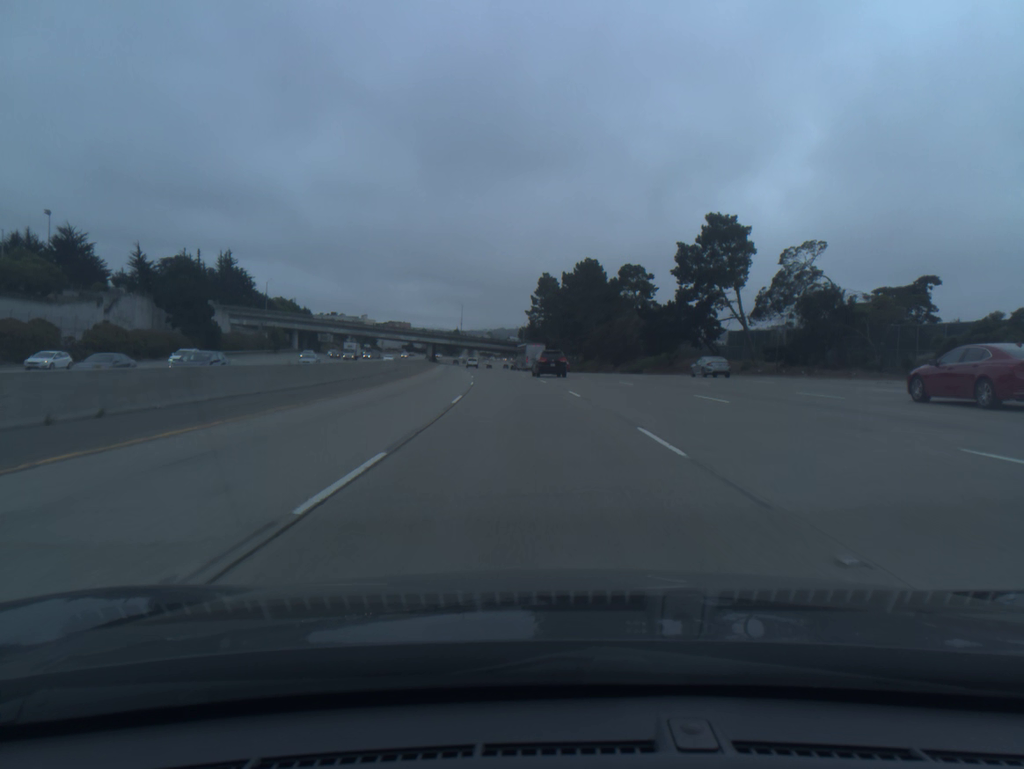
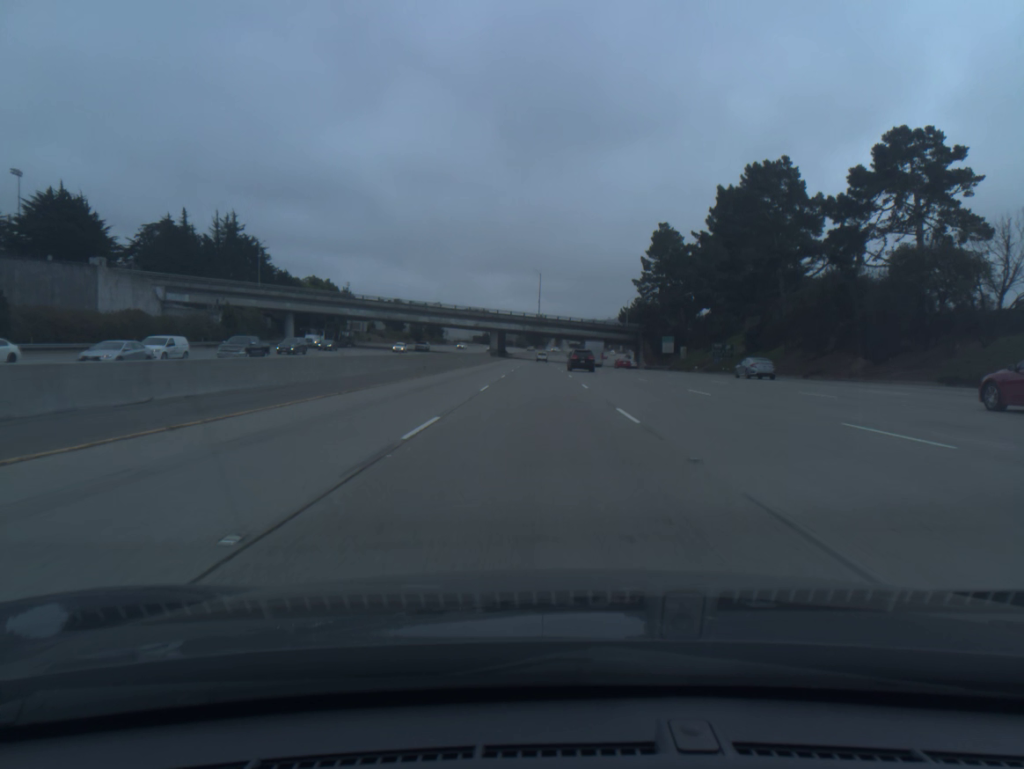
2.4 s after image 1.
(-4.2, +68.2) m; -7°
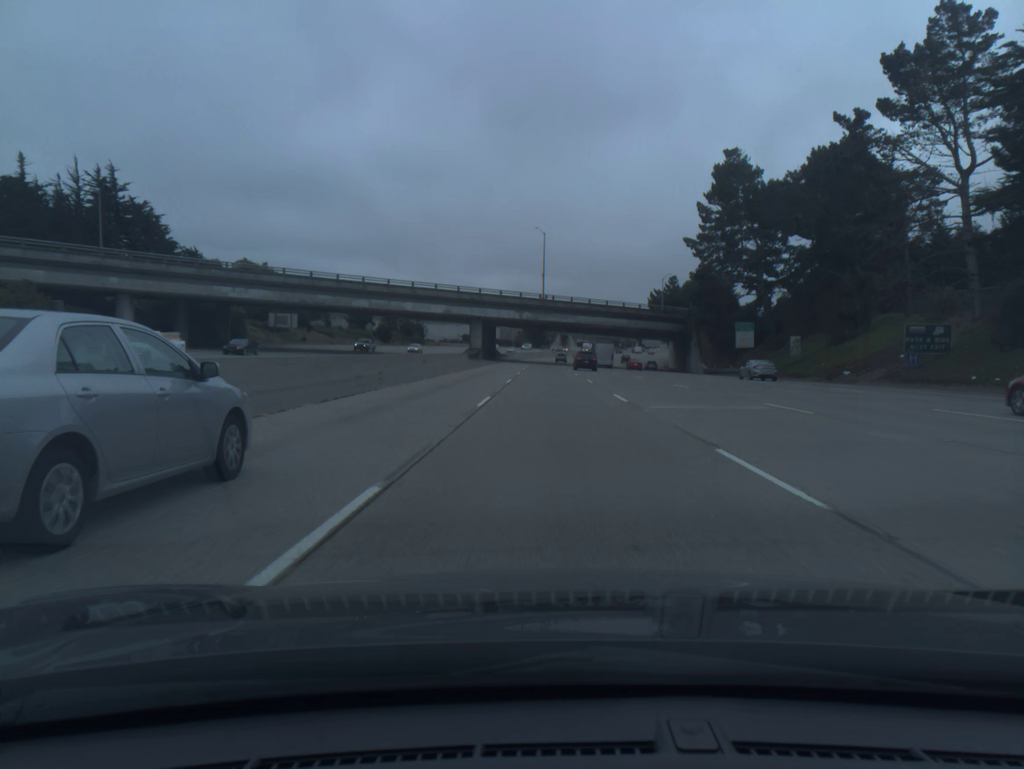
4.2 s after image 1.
(-0.5, +51.4) m; 0°
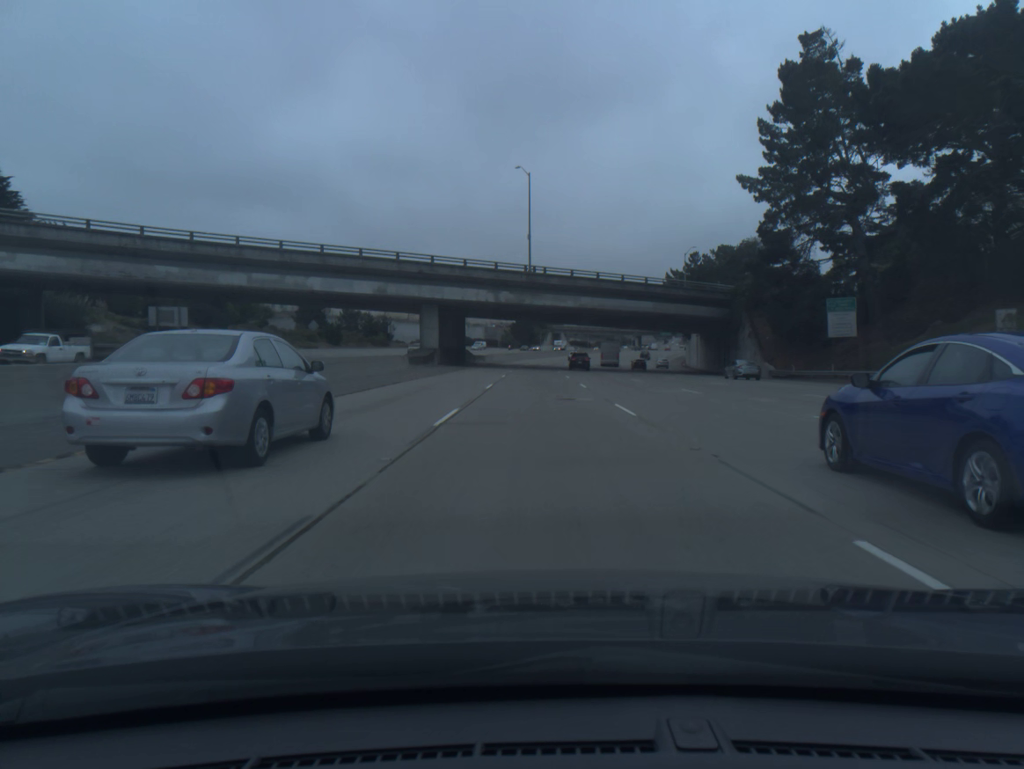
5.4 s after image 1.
(+0.3, +34.2) m; +1°
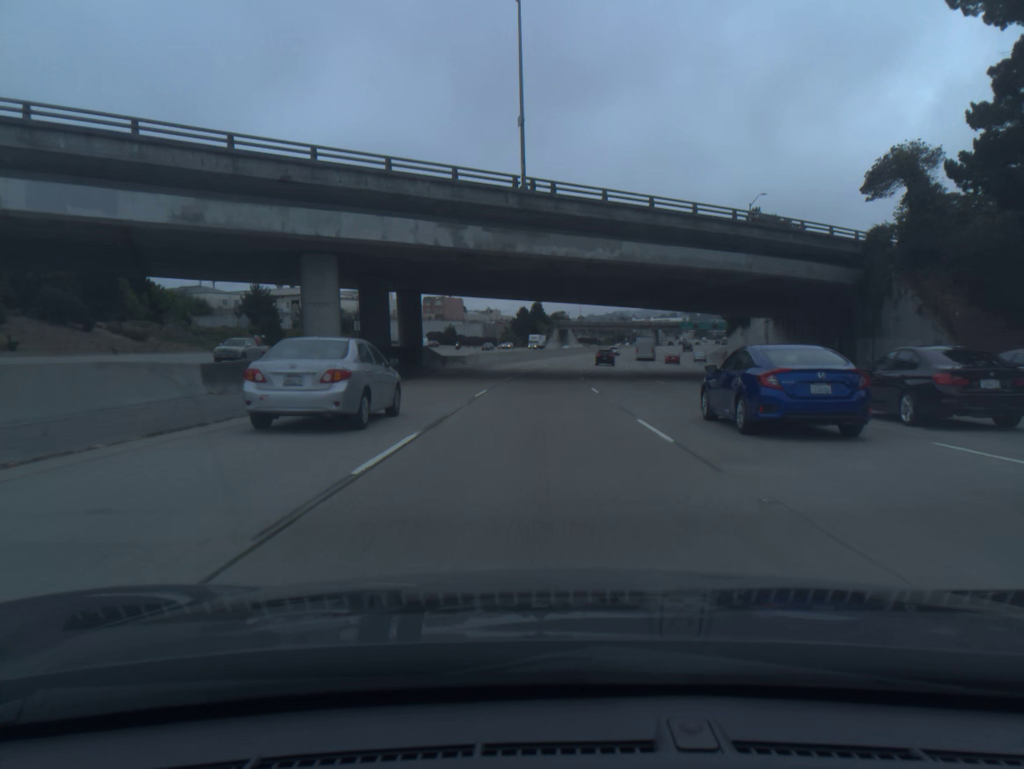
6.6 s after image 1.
(-0.1, +34.1) m; 0°
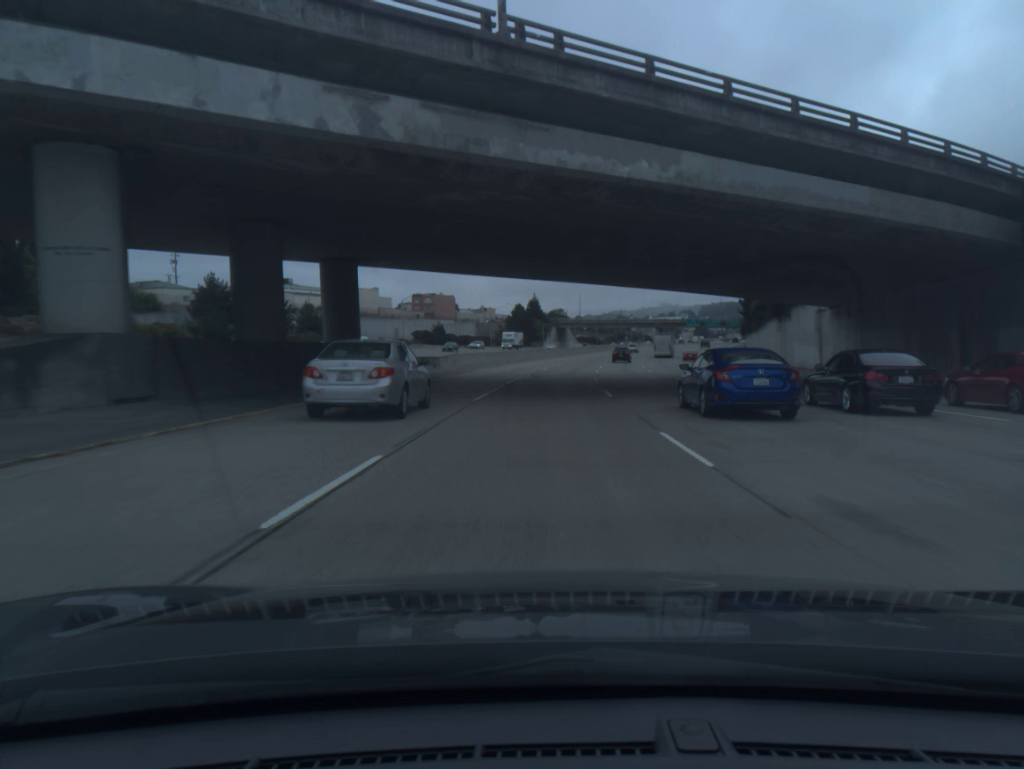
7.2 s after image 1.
(0.0, +17.0) m; 0°
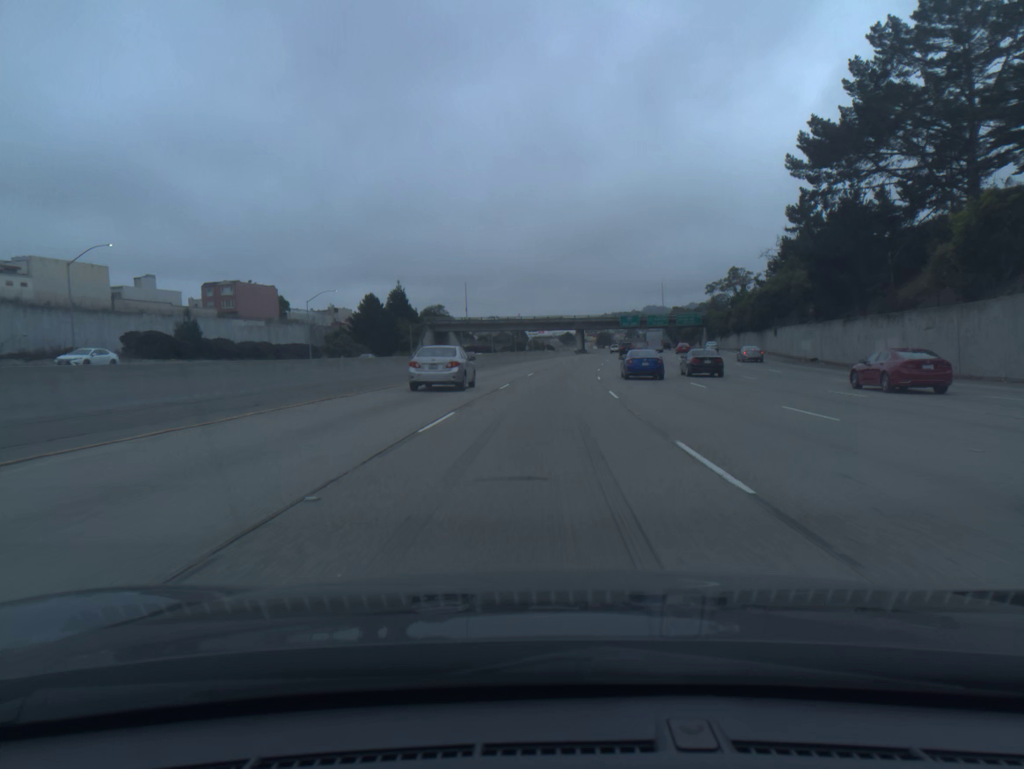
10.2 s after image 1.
(+5.2, +84.9) m; +8°
